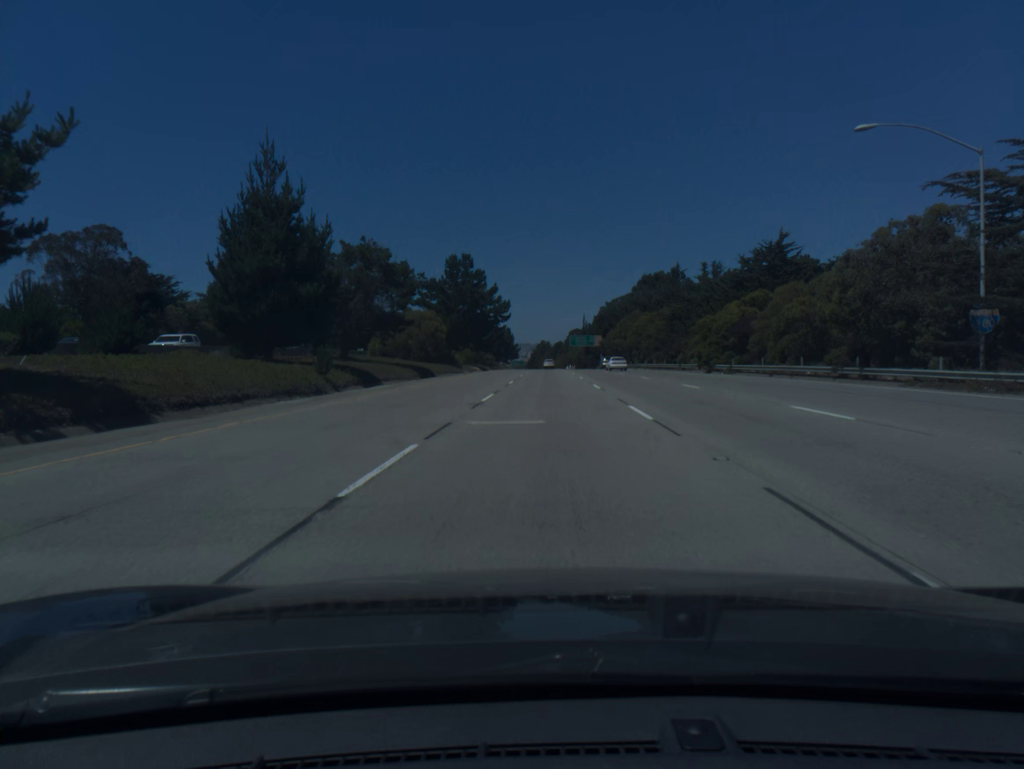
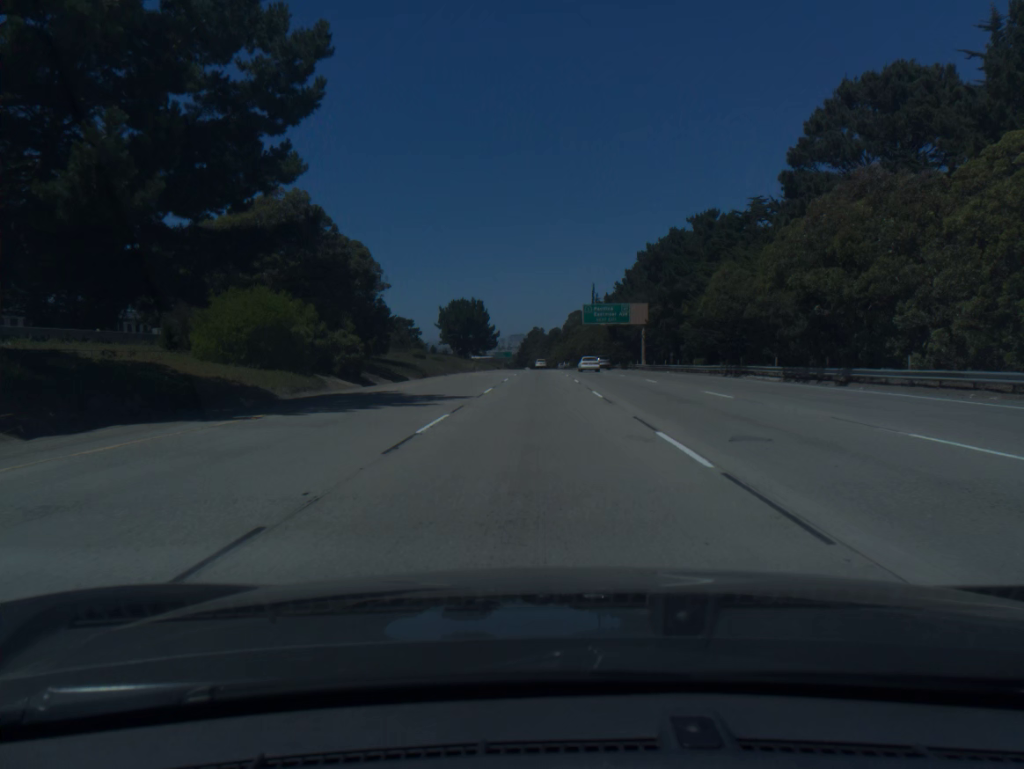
(+0.8, +94.0) m; 0°
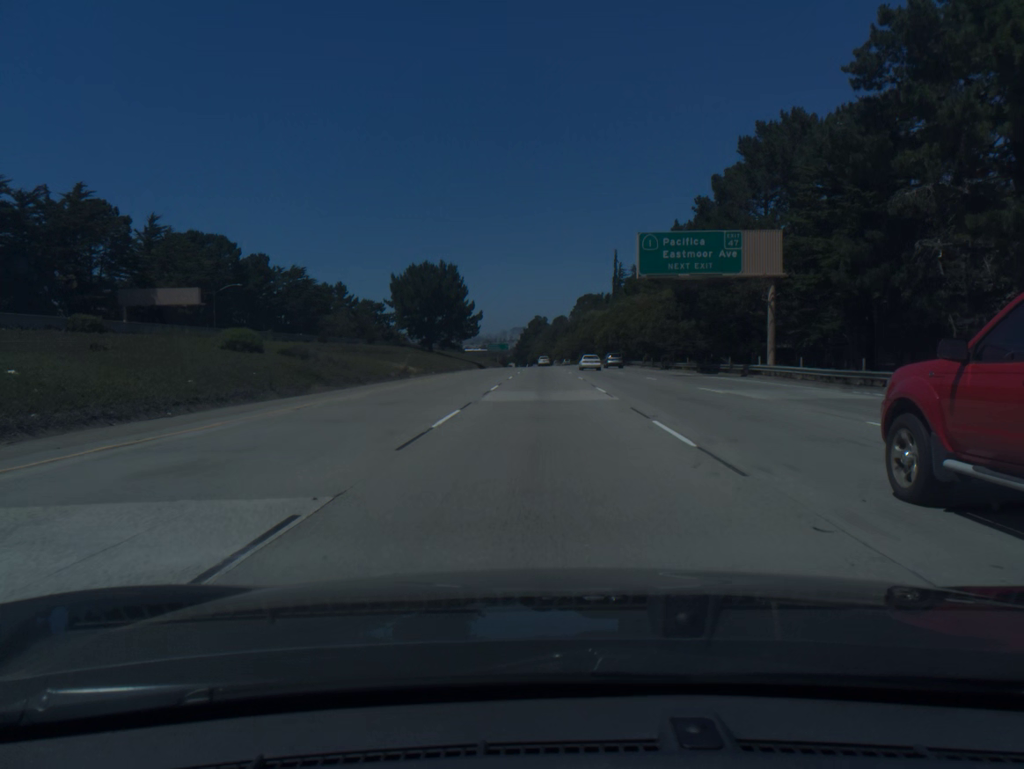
(-0.2, +56.6) m; 0°
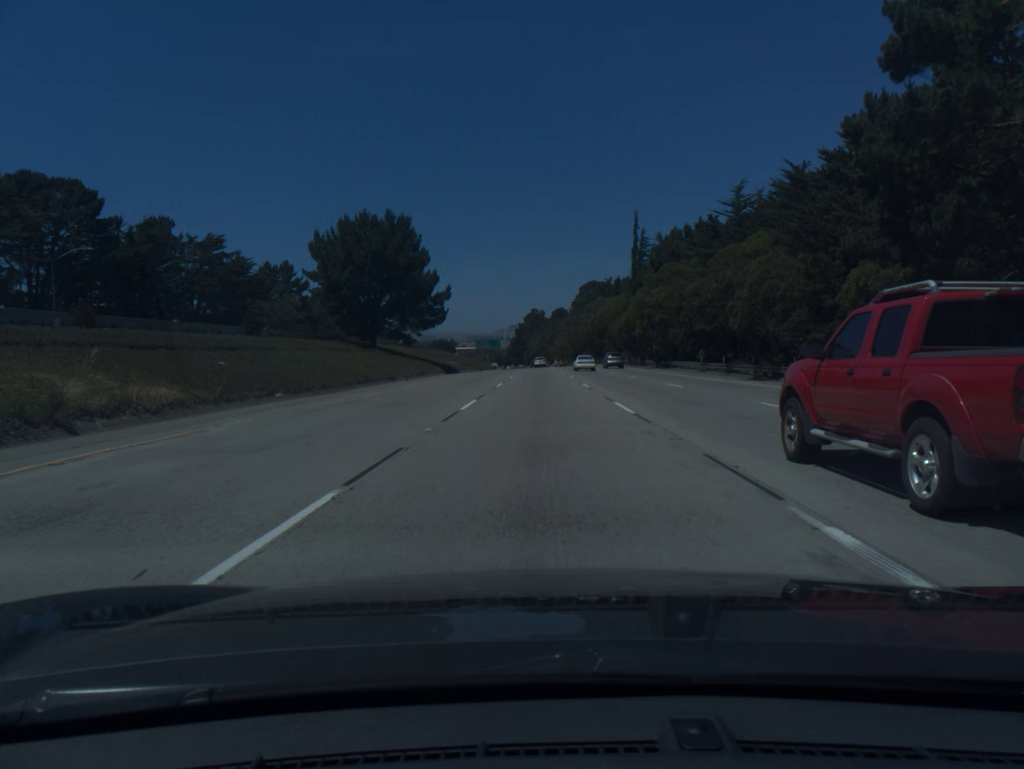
(+0.1, +37.6) m; 0°
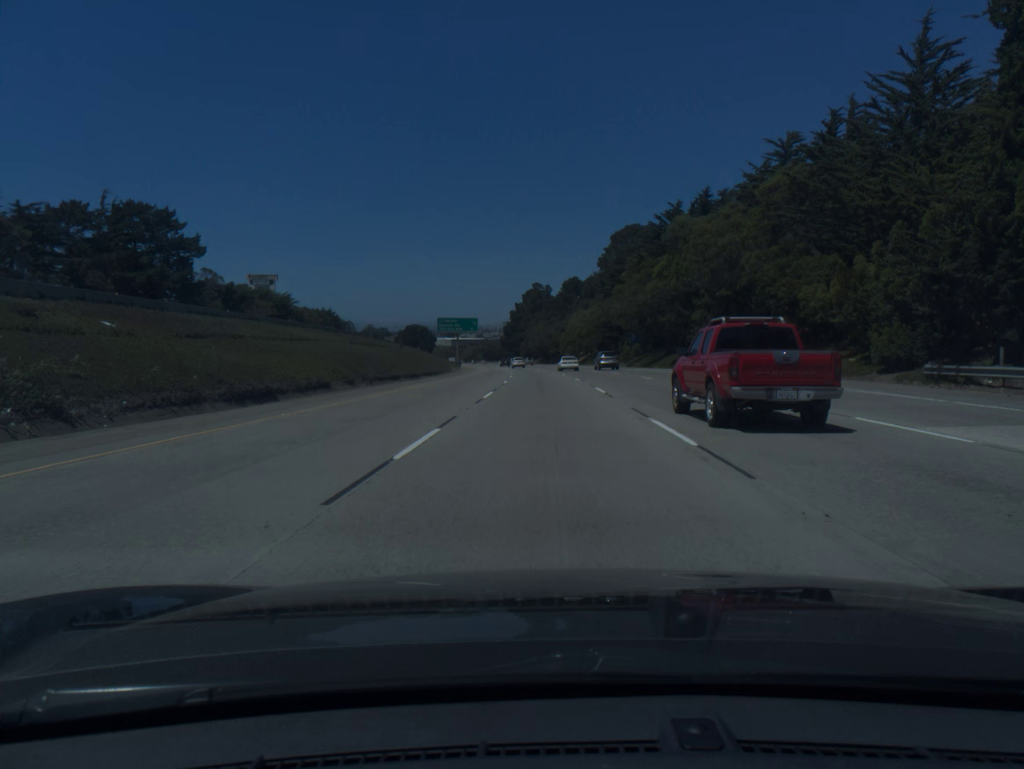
(-0.3, +93.8) m; 0°
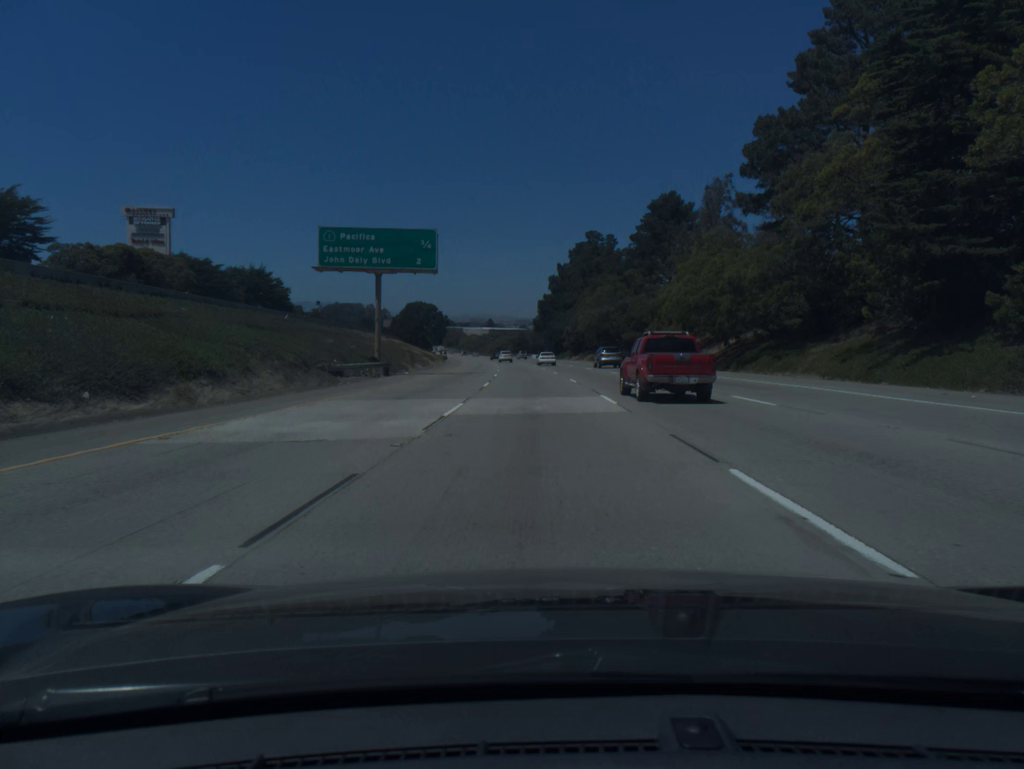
(-1.8, +93.7) m; -3°
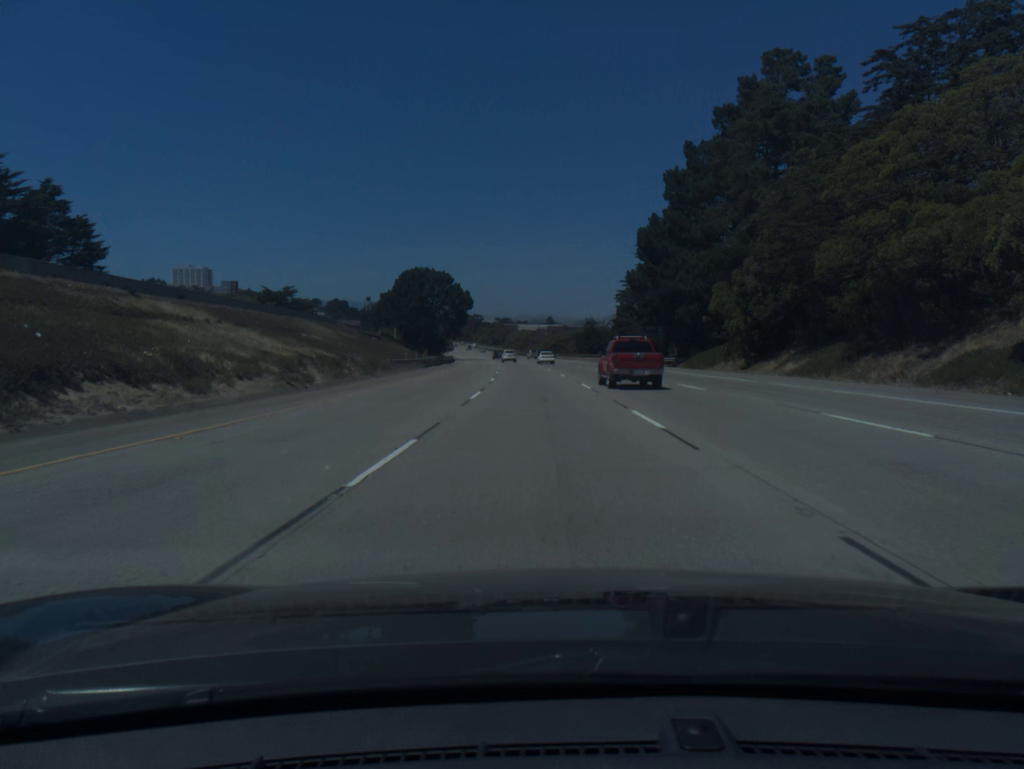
(-3.6, +93.9) m; -4°
